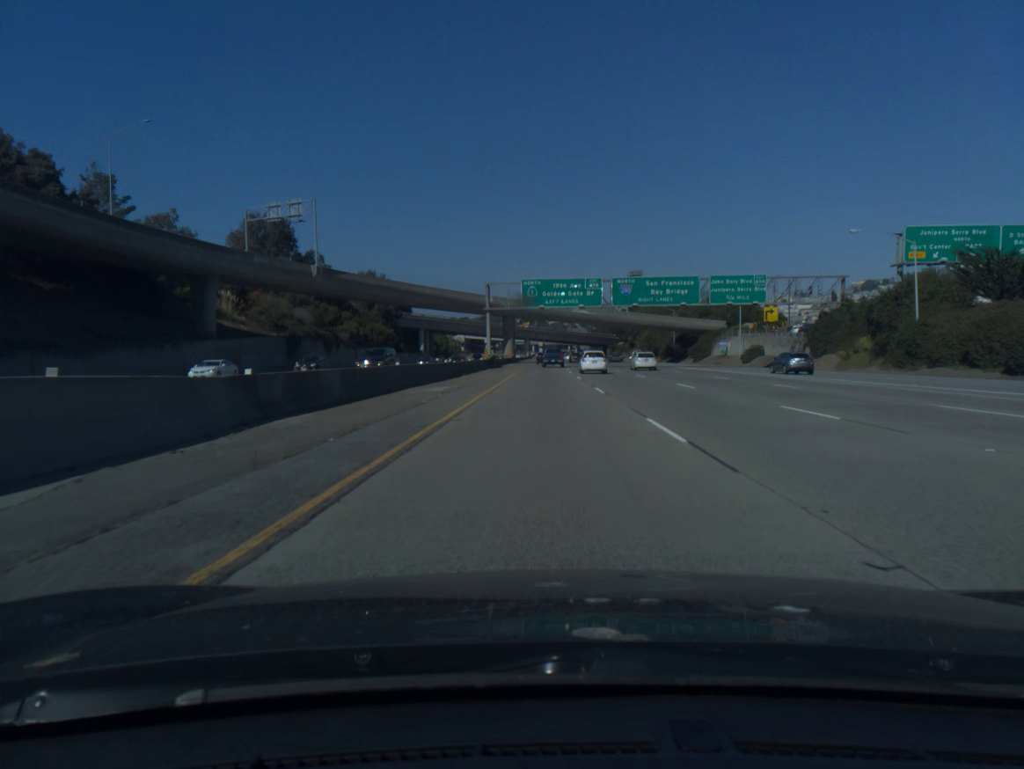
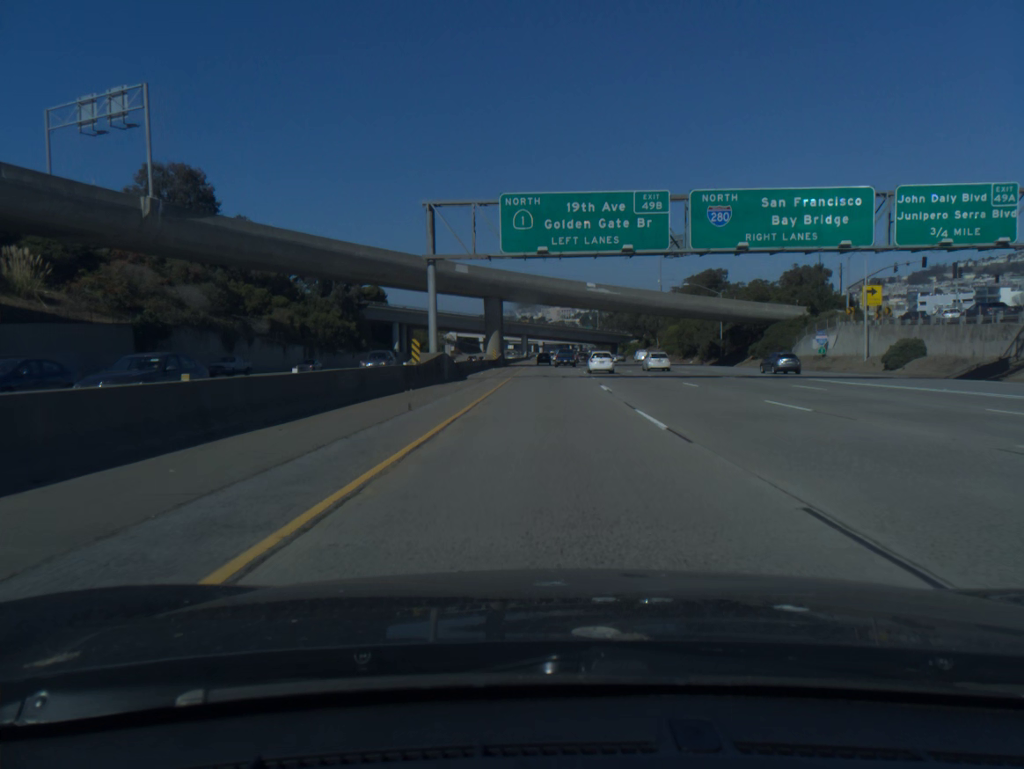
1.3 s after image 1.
(0.0, +40.6) m; 0°
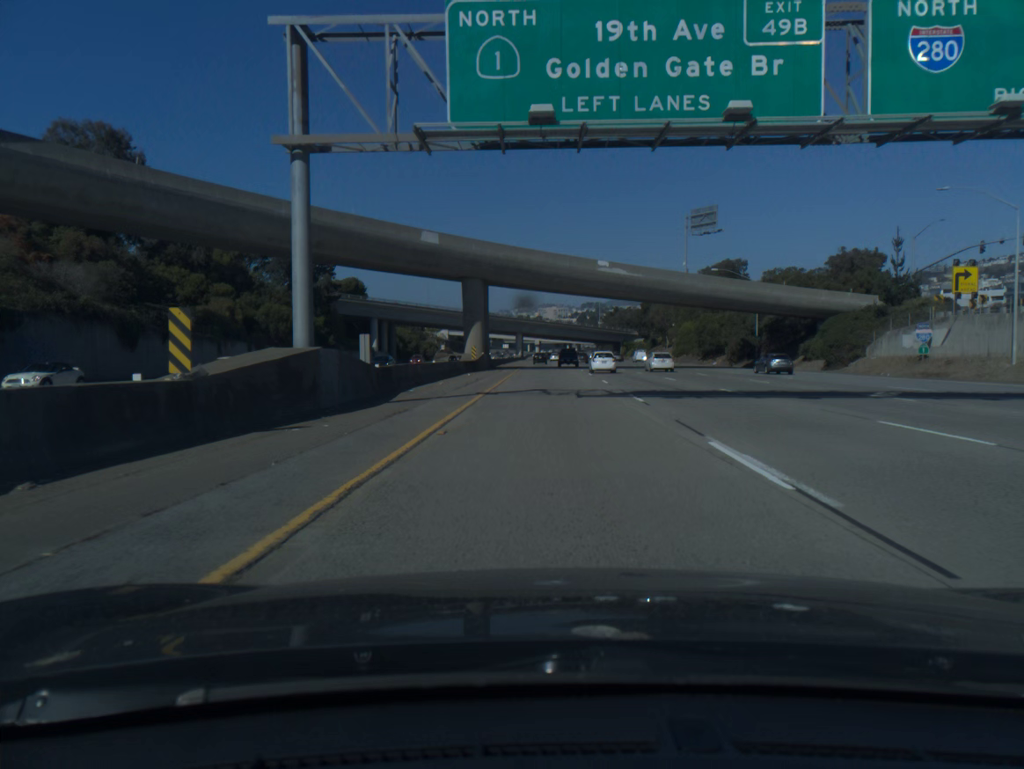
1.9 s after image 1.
(0.0, +20.5) m; 0°
